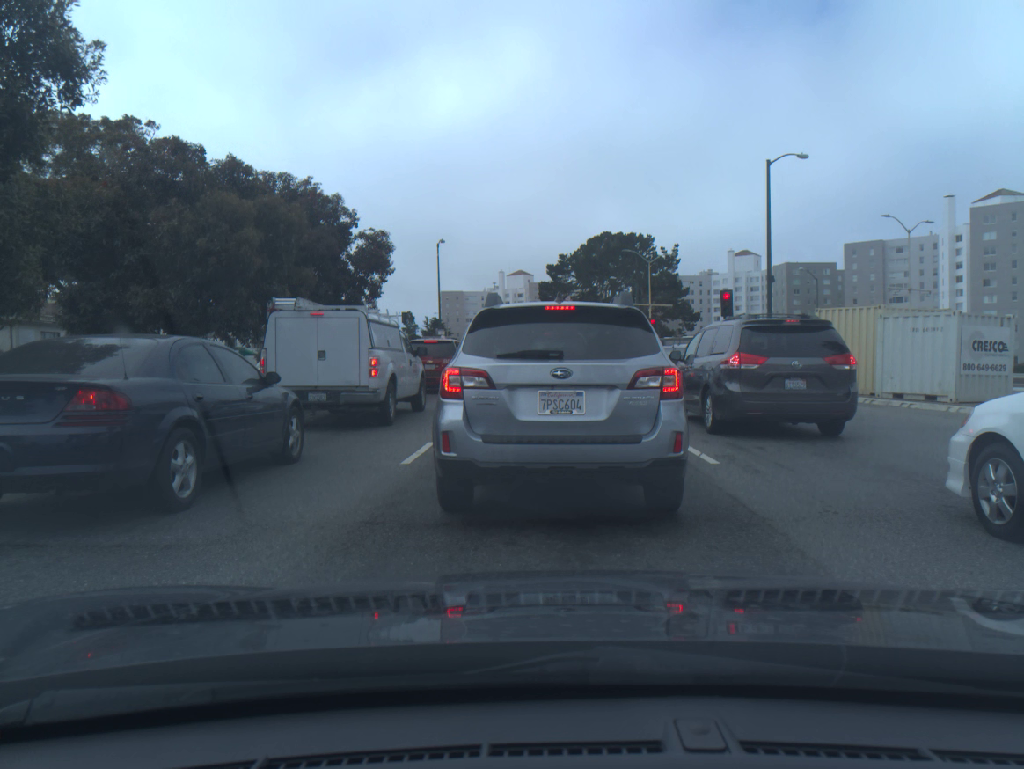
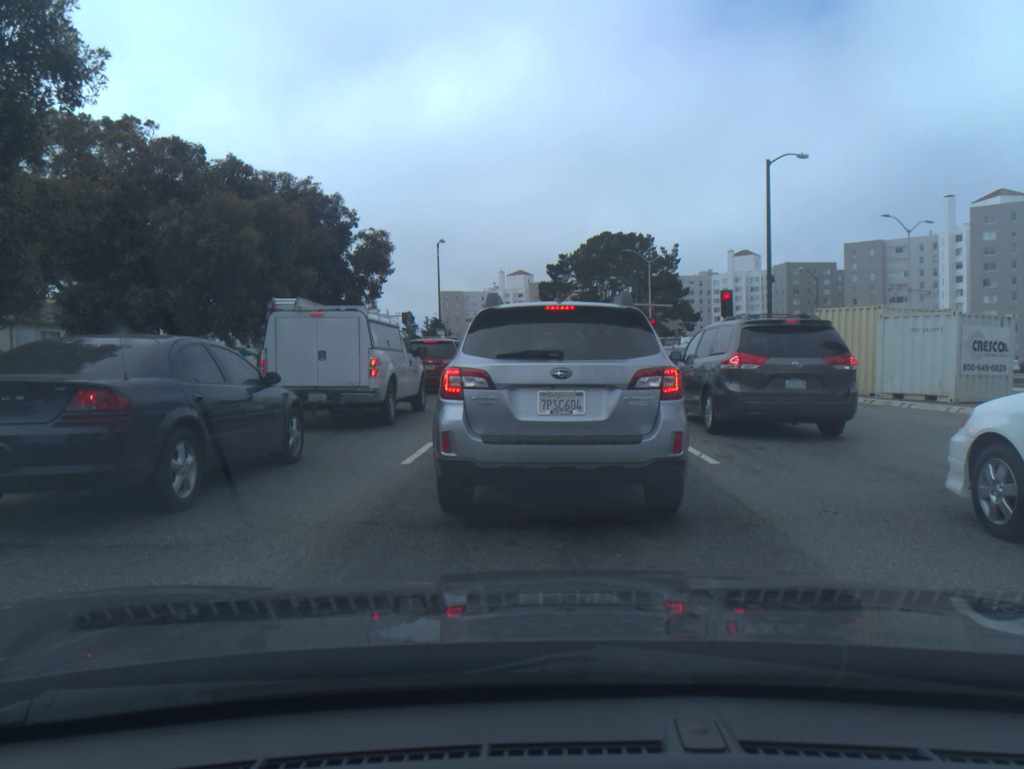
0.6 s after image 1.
(0.0, 0.0) m; 0°
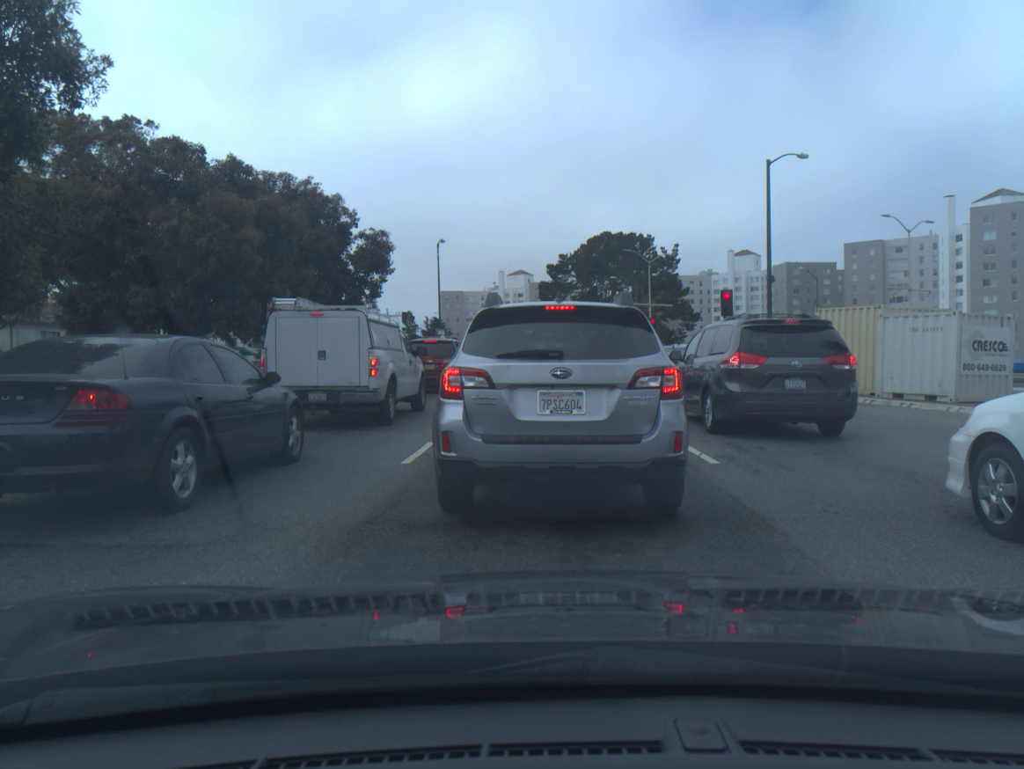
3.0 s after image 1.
(0.0, 0.0) m; 0°
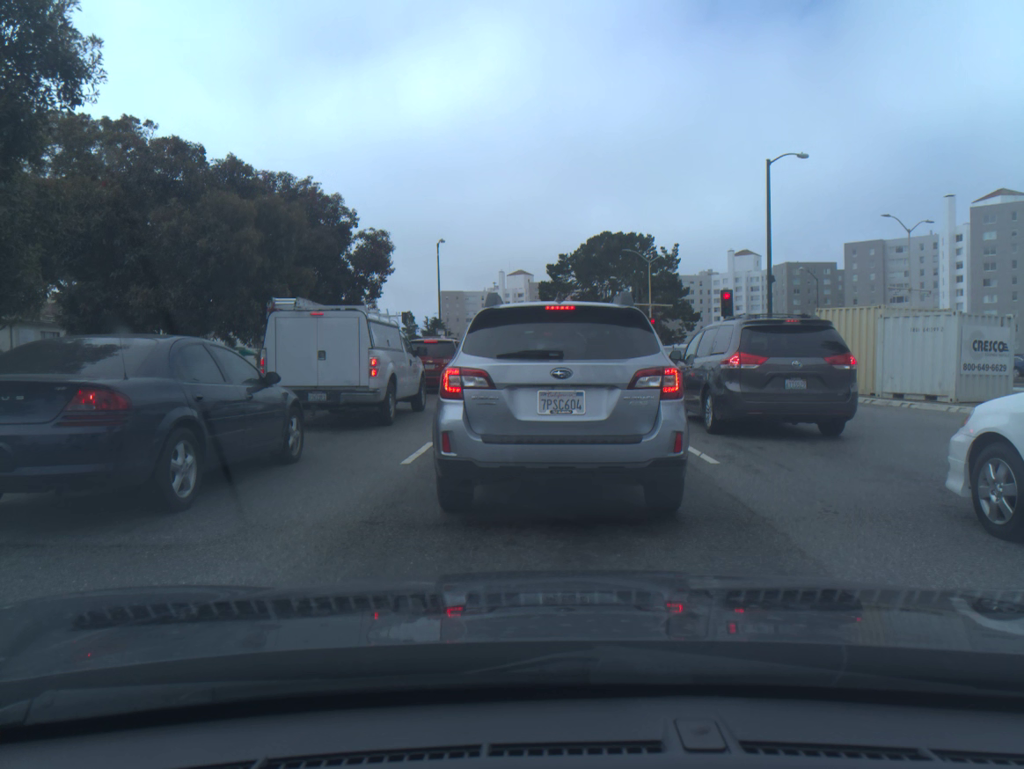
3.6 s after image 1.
(0.0, 0.0) m; 0°
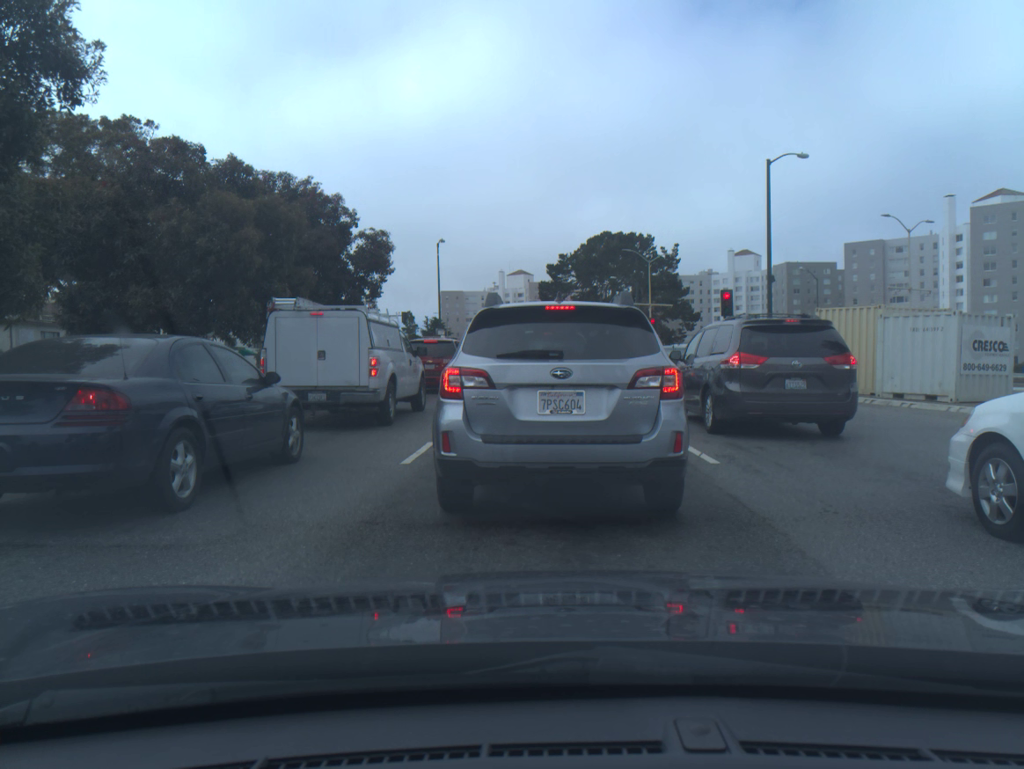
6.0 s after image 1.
(0.0, 0.0) m; 0°
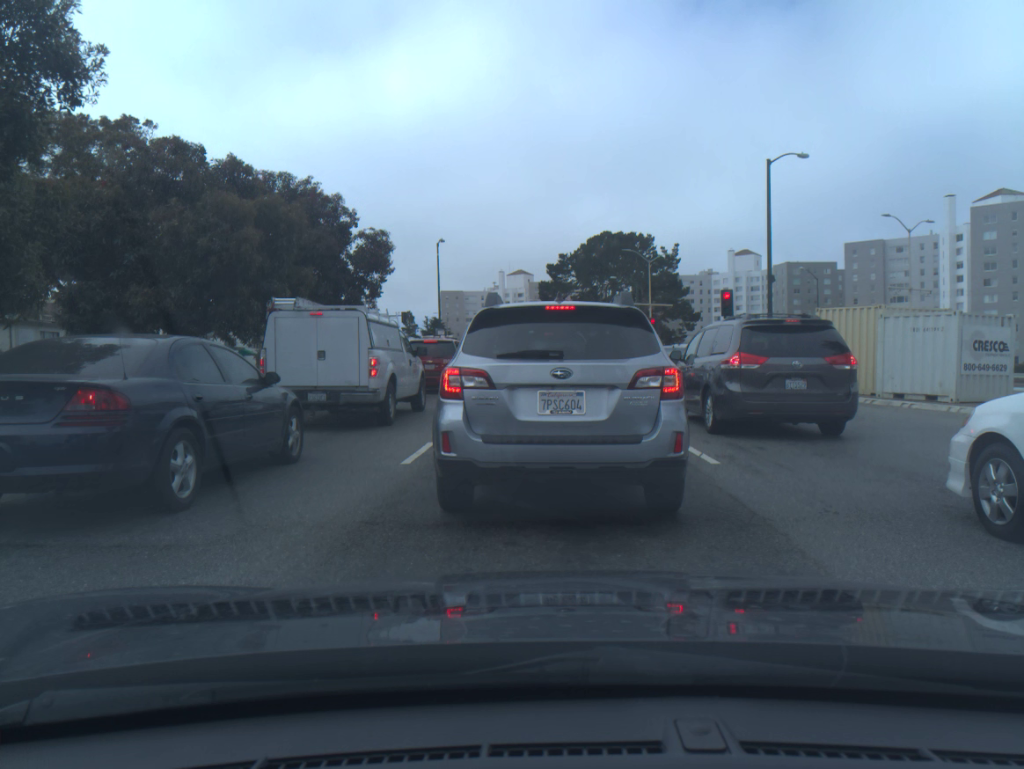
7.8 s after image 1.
(0.0, 0.0) m; 0°
